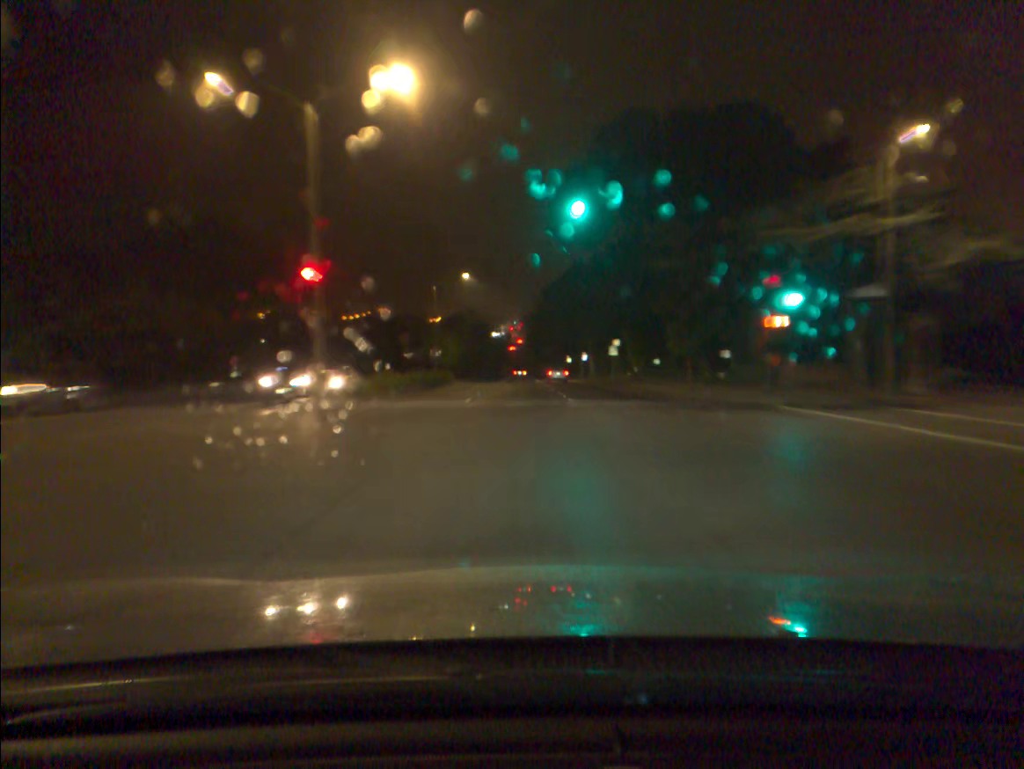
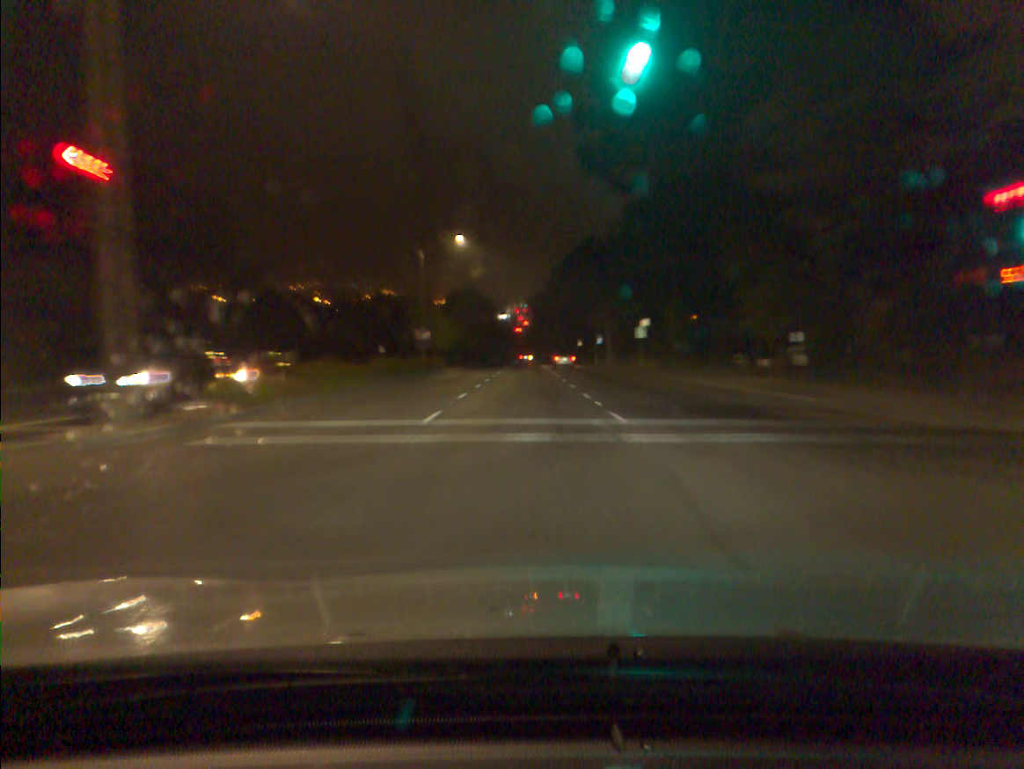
(-0.1, +12.8) m; -1°
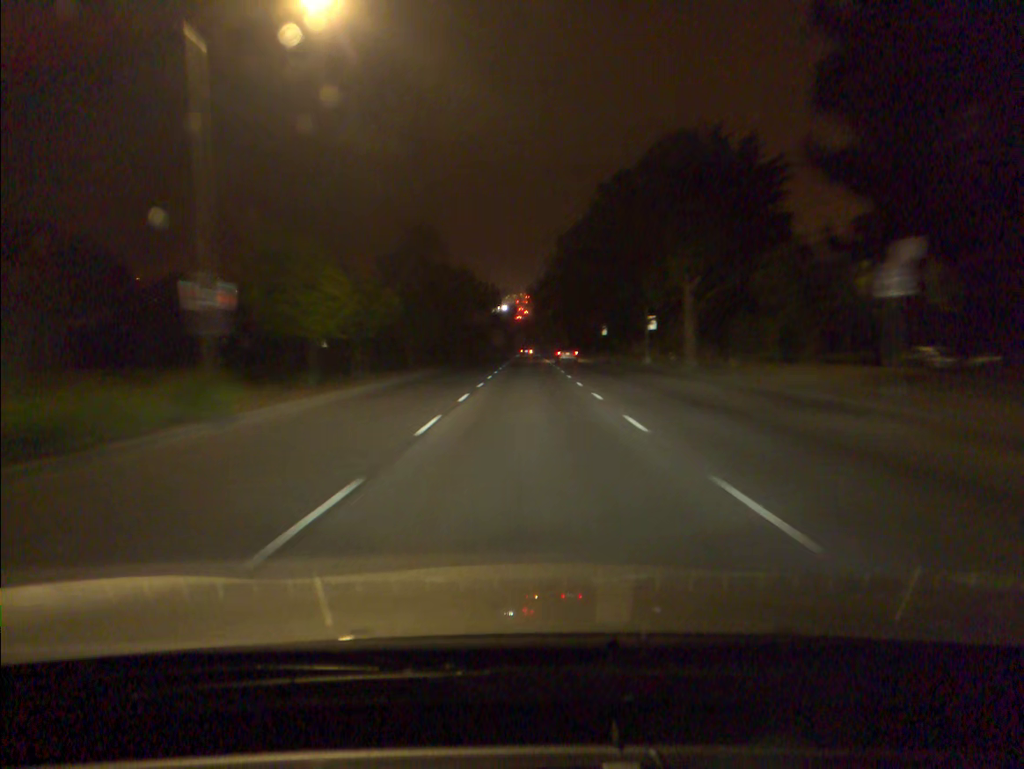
(+0.1, +38.5) m; 0°
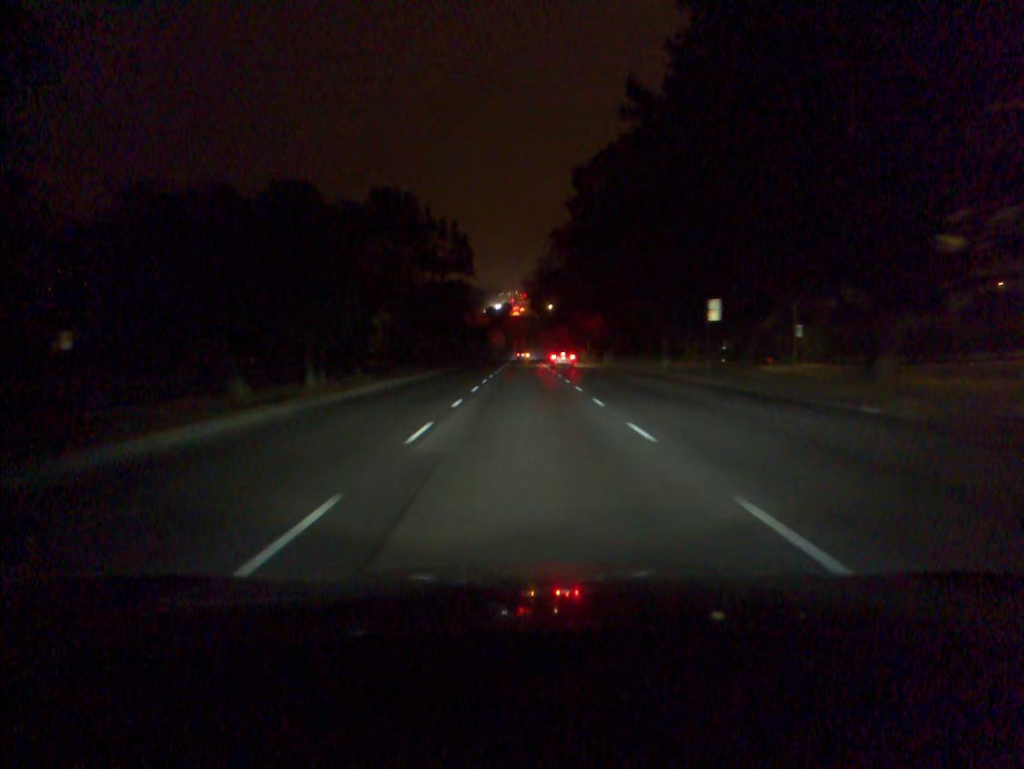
(+0.3, +52.3) m; 0°
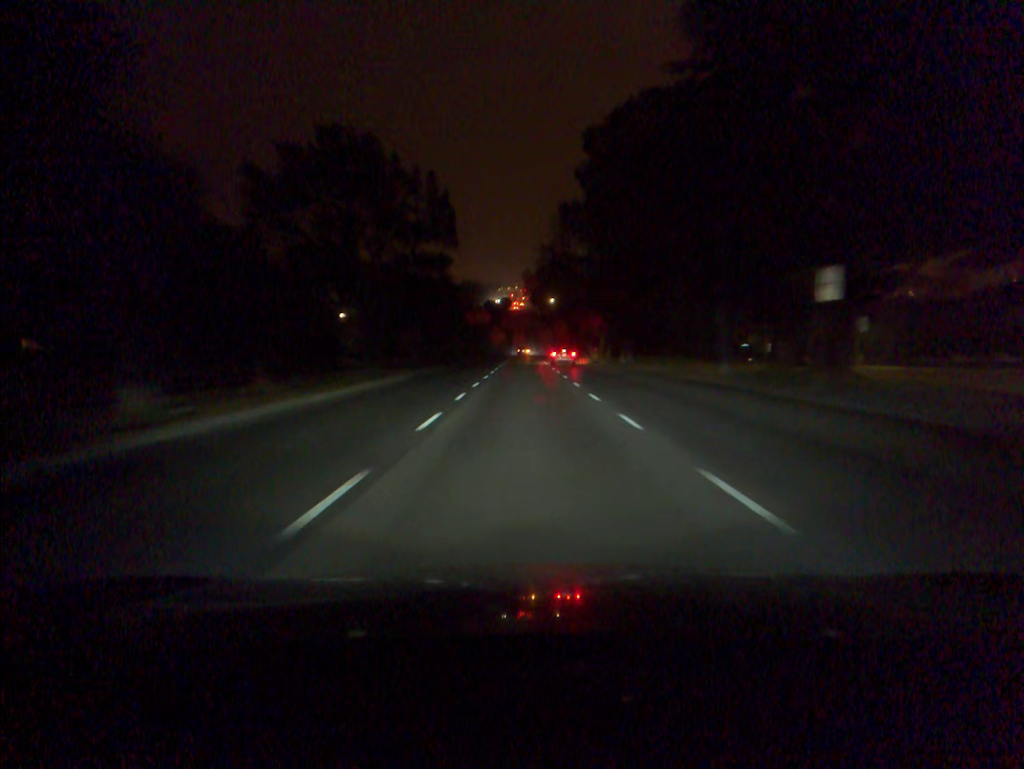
(0.0, +13.3) m; 0°
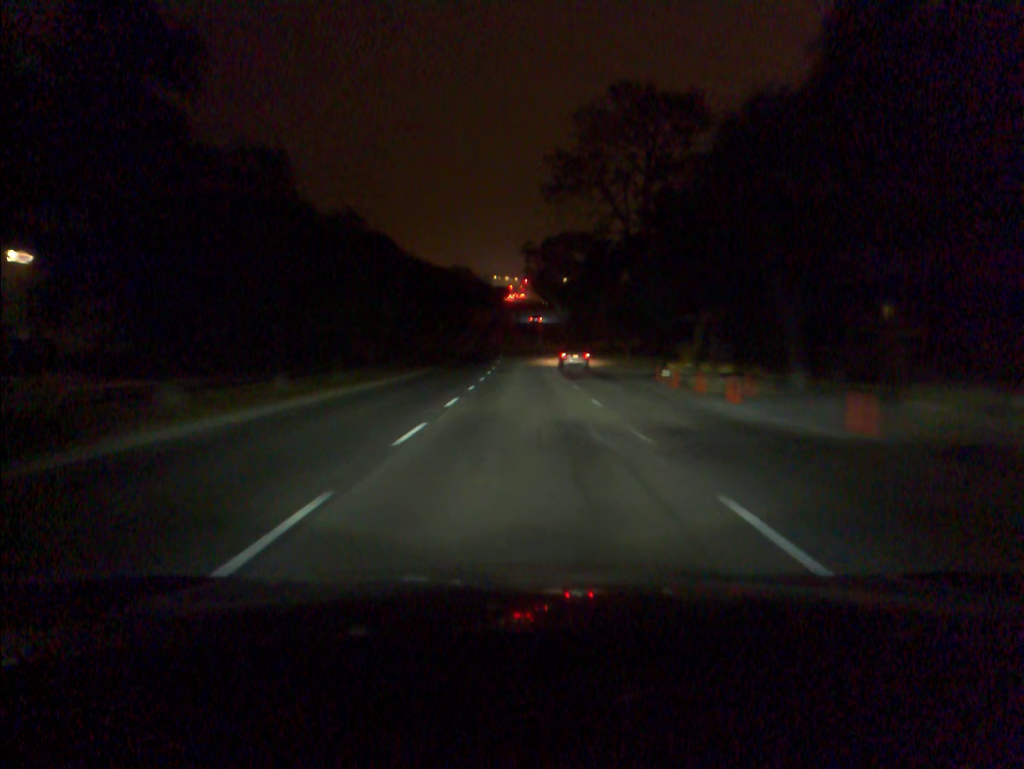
(+0.2, +66.9) m; 0°
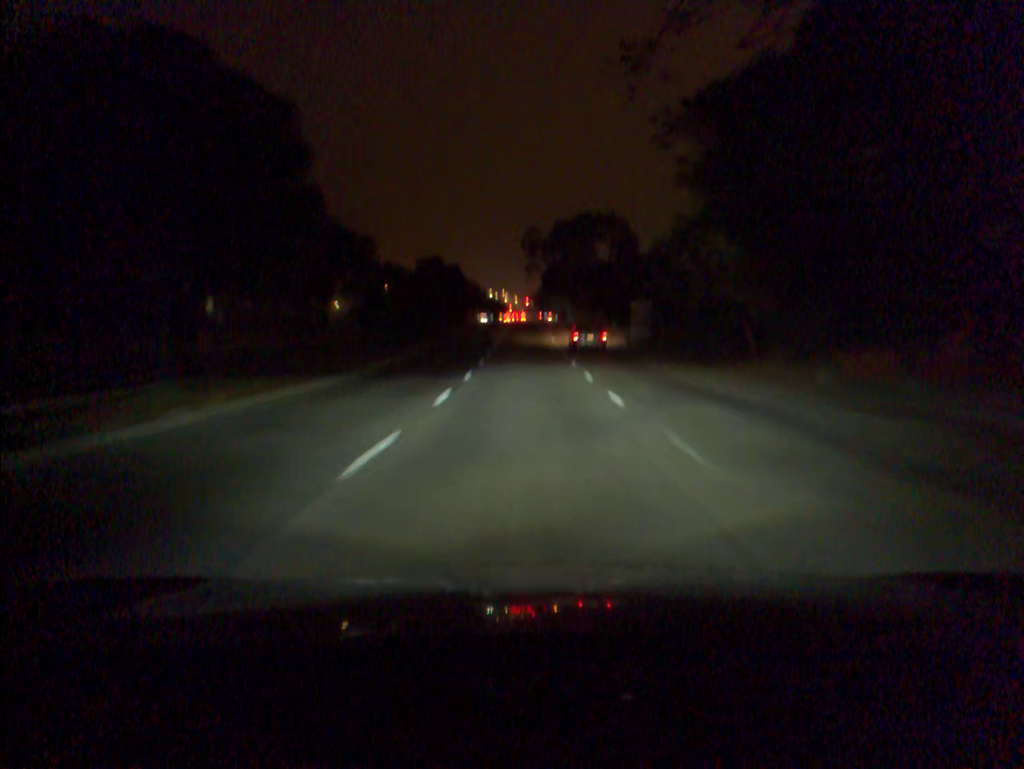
(-0.1, +54.1) m; 0°
